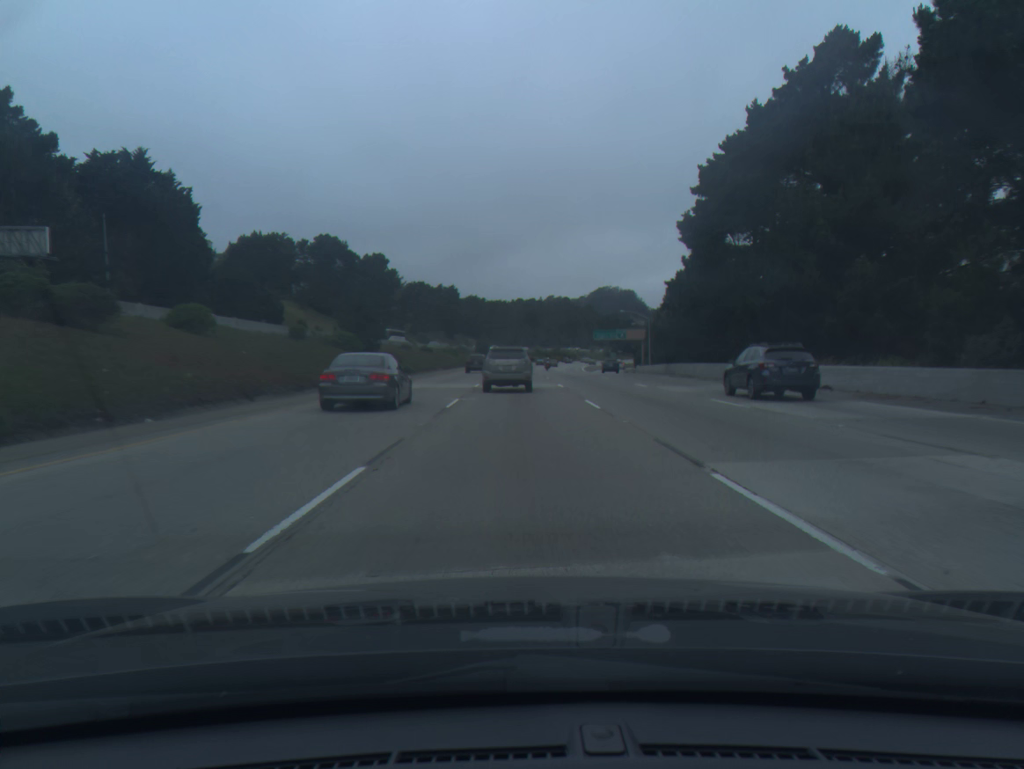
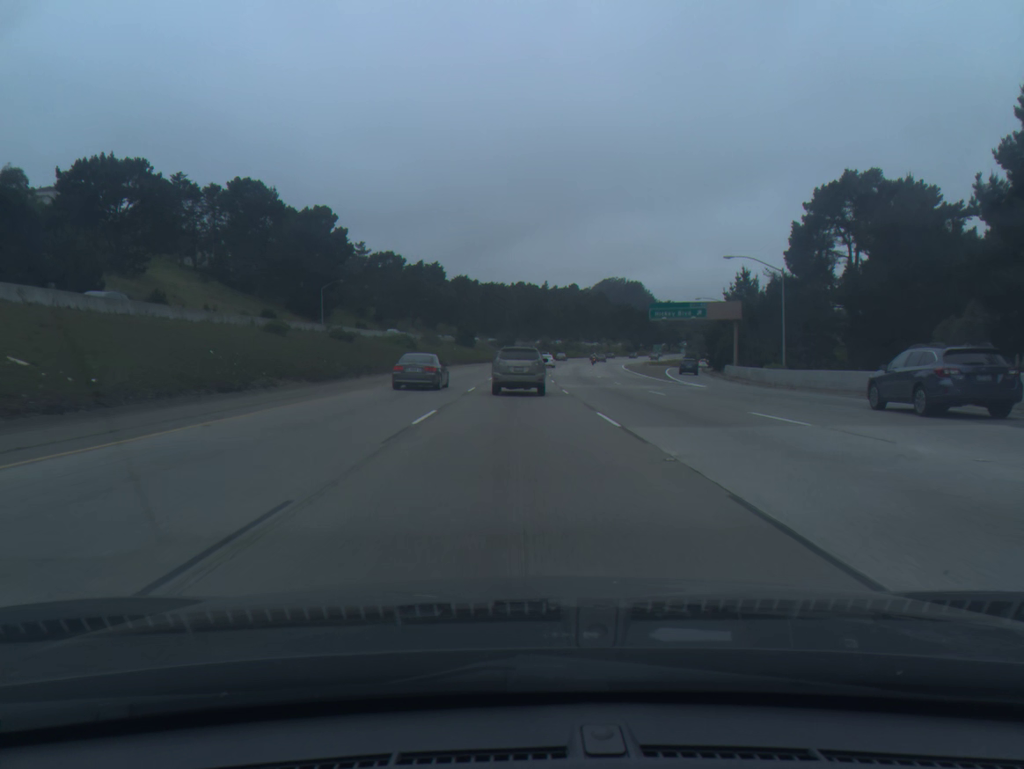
(0.0, +63.2) m; 0°
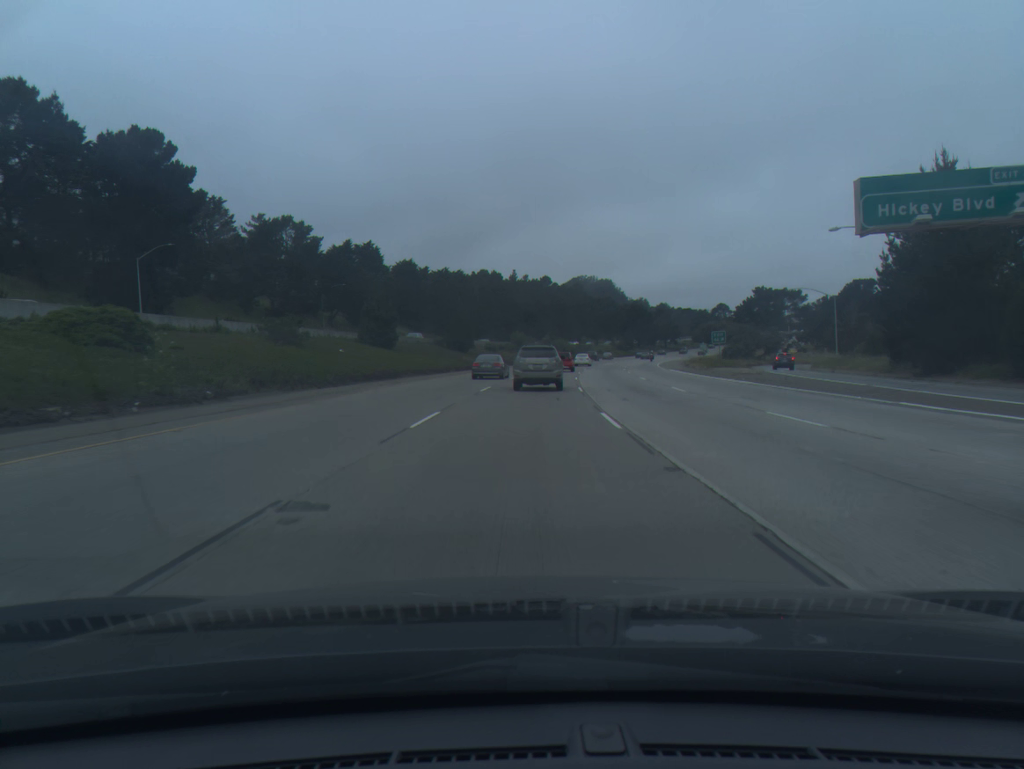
(+0.7, +59.2) m; +2°
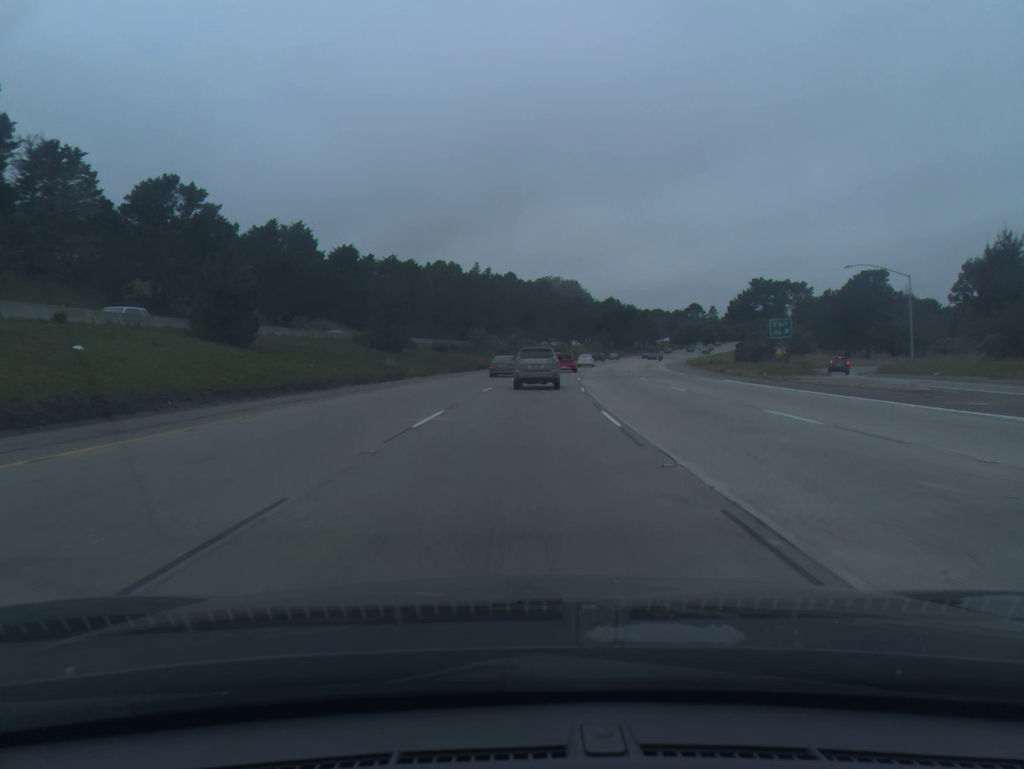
(+0.6, +28.8) m; +3°
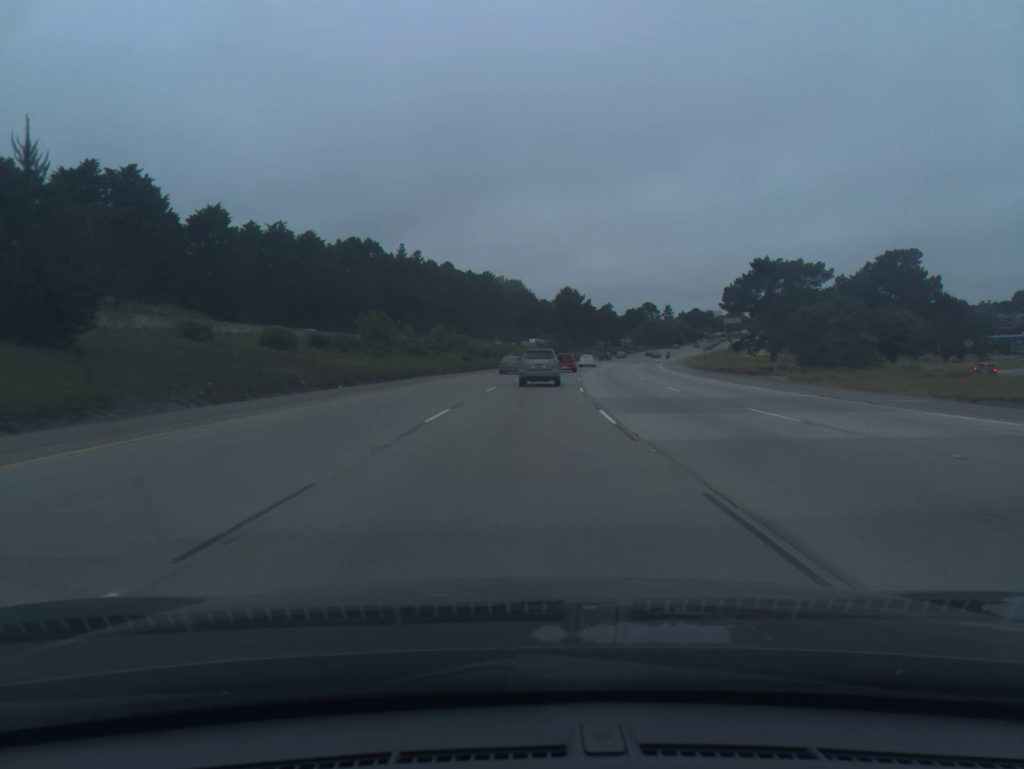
(+1.6, +42.8) m; +4°
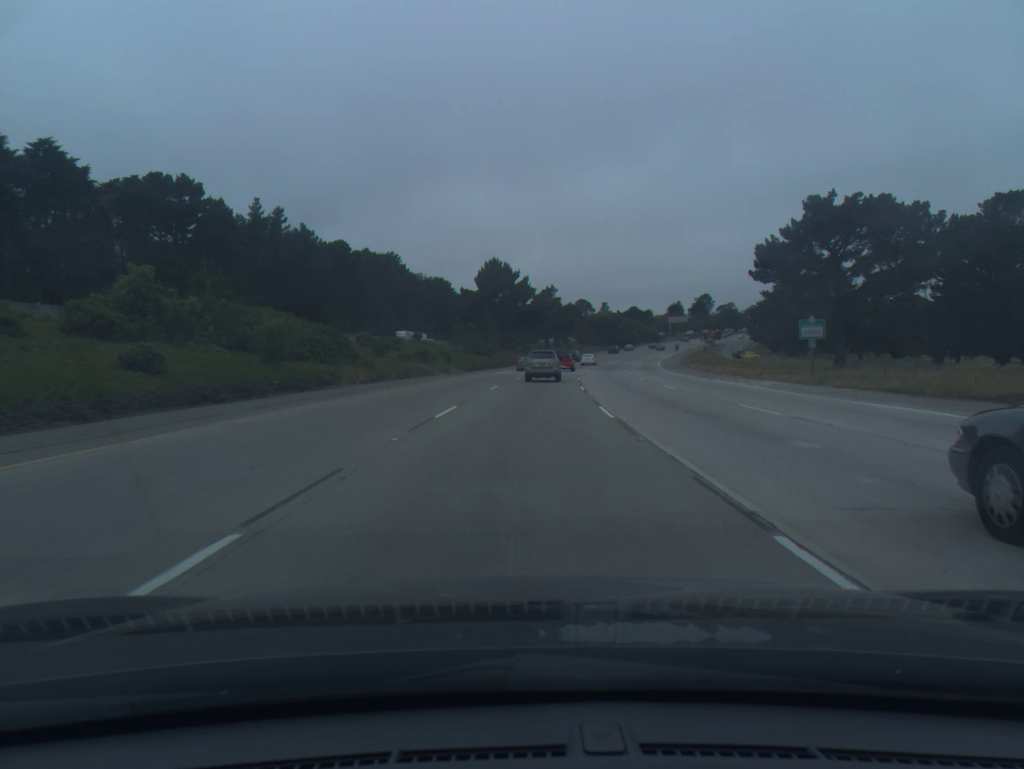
(+2.7, +56.9) m; +6°
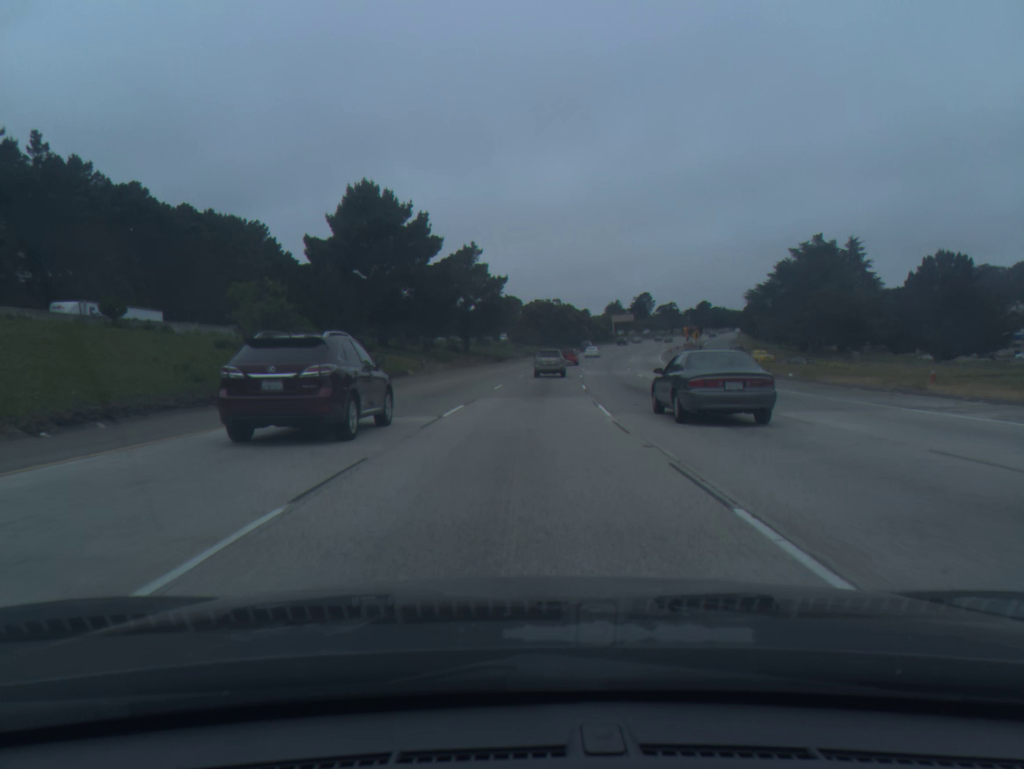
(+2.7, +57.3) m; +5°
